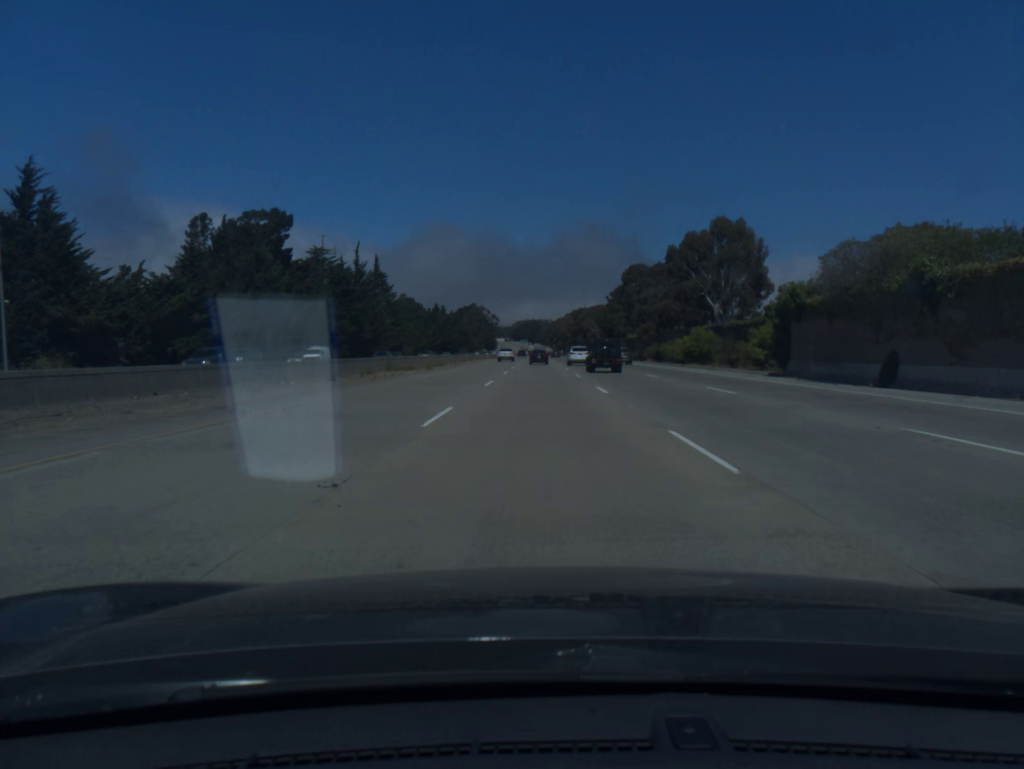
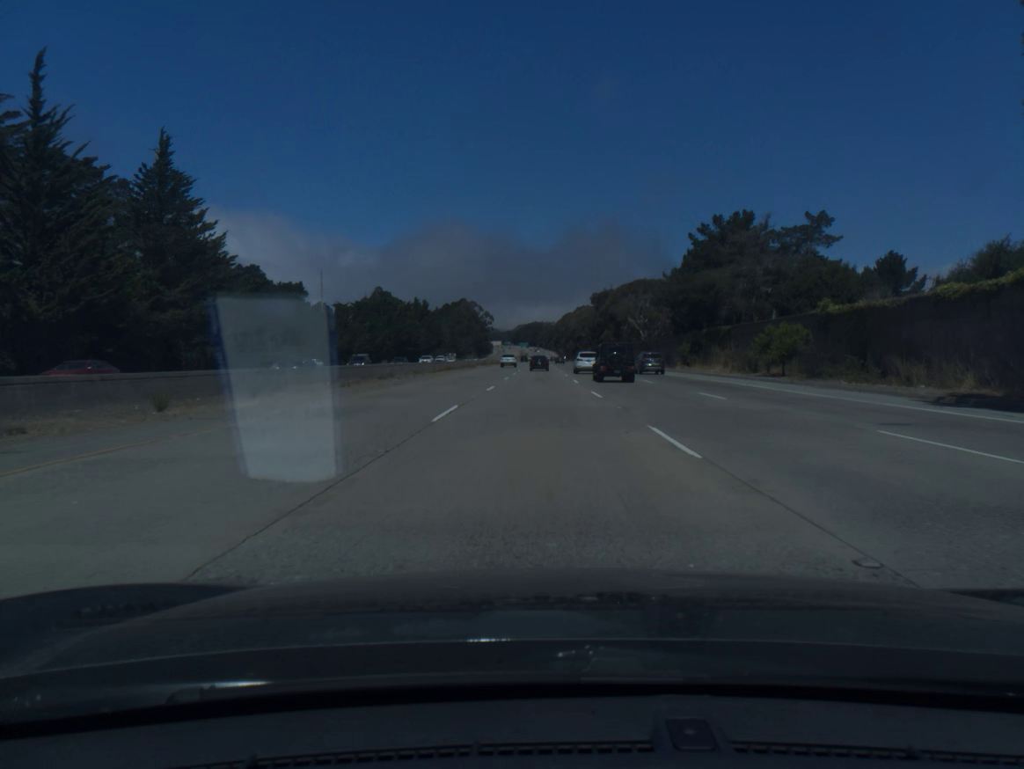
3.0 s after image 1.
(+0.2, +100.9) m; 0°
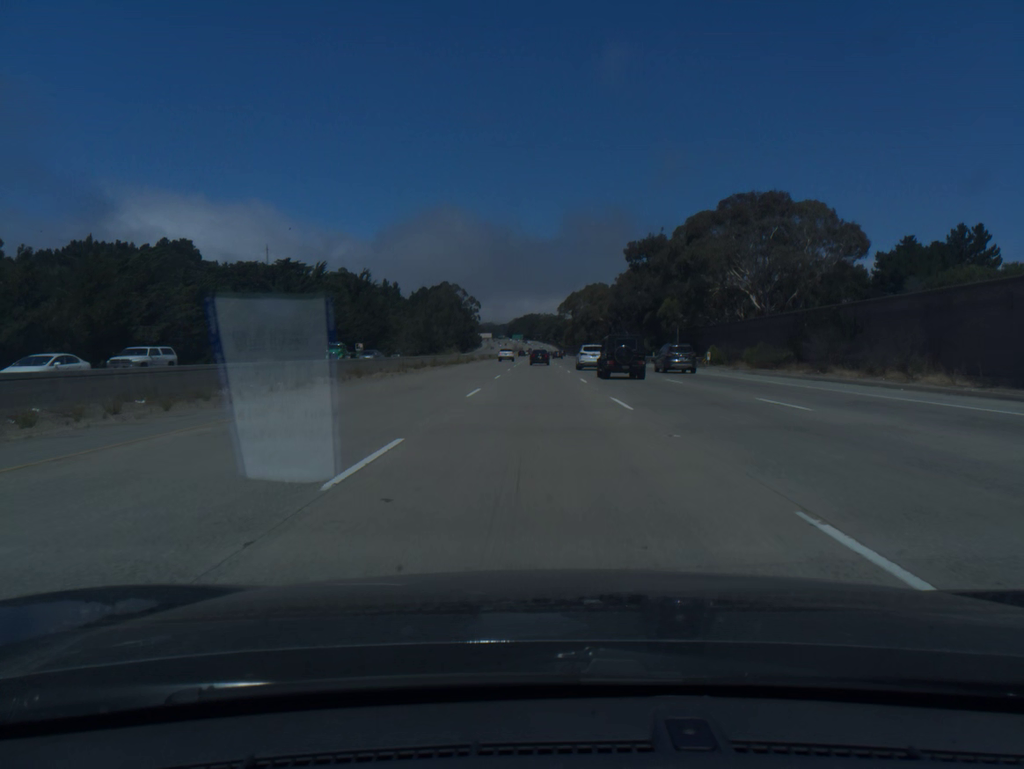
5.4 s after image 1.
(0.0, +80.6) m; 0°
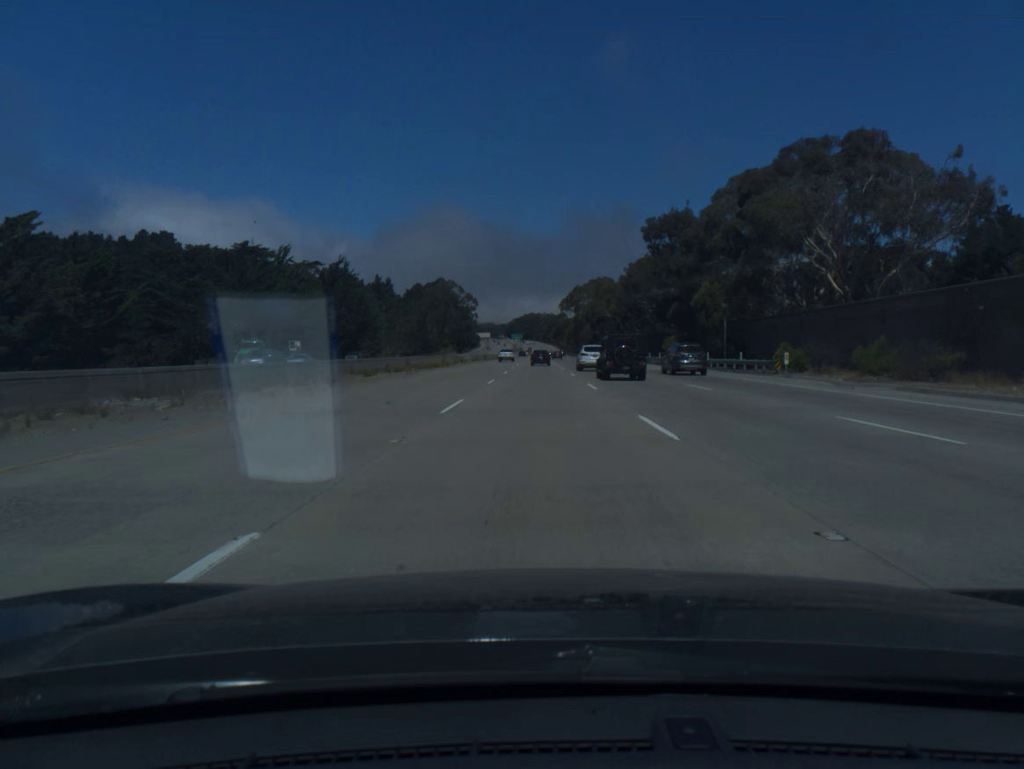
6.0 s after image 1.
(0.0, +20.1) m; 0°
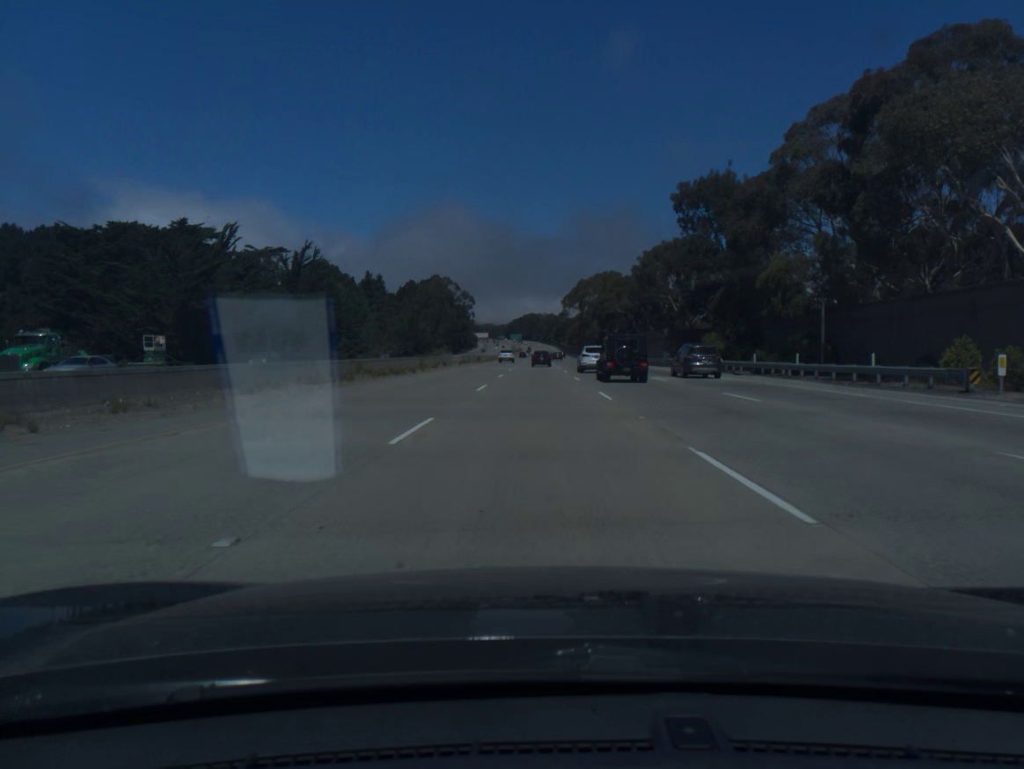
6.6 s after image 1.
(0.0, +20.1) m; 0°
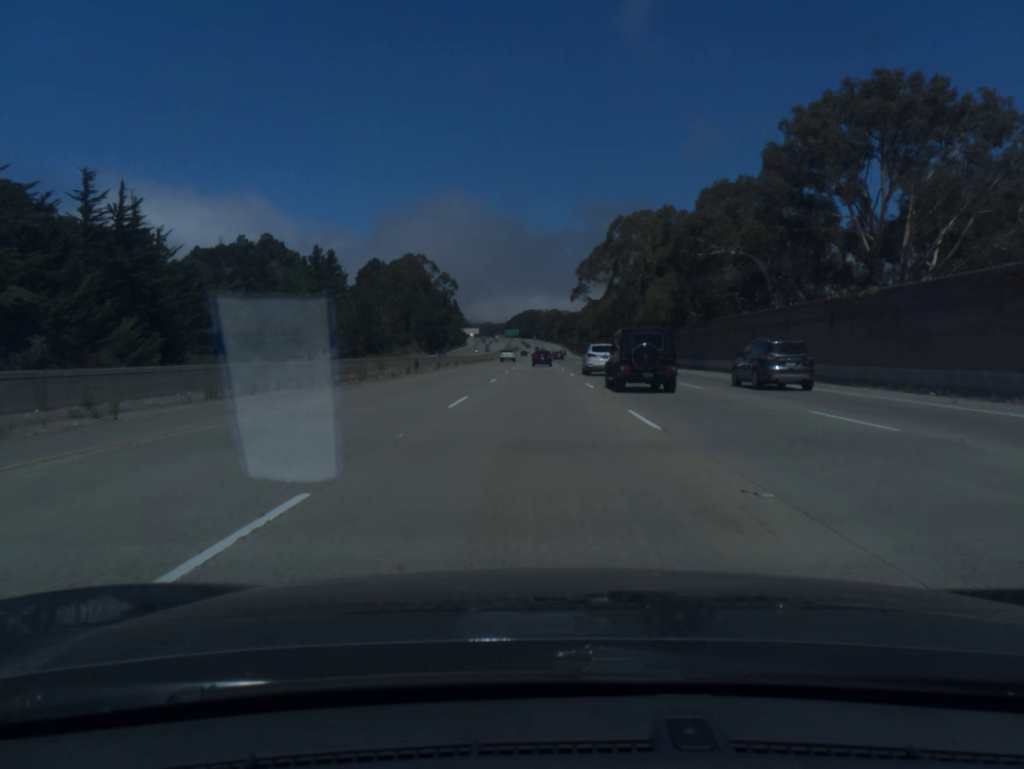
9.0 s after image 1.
(-0.1, +80.6) m; 0°
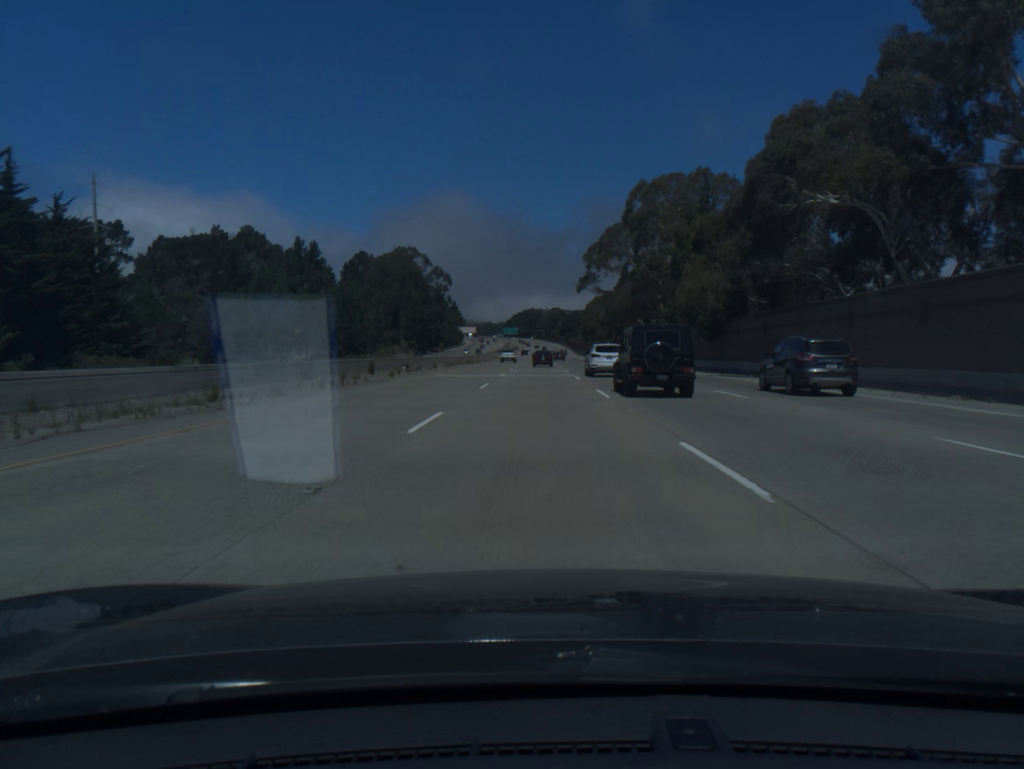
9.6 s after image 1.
(0.0, +20.2) m; 0°
